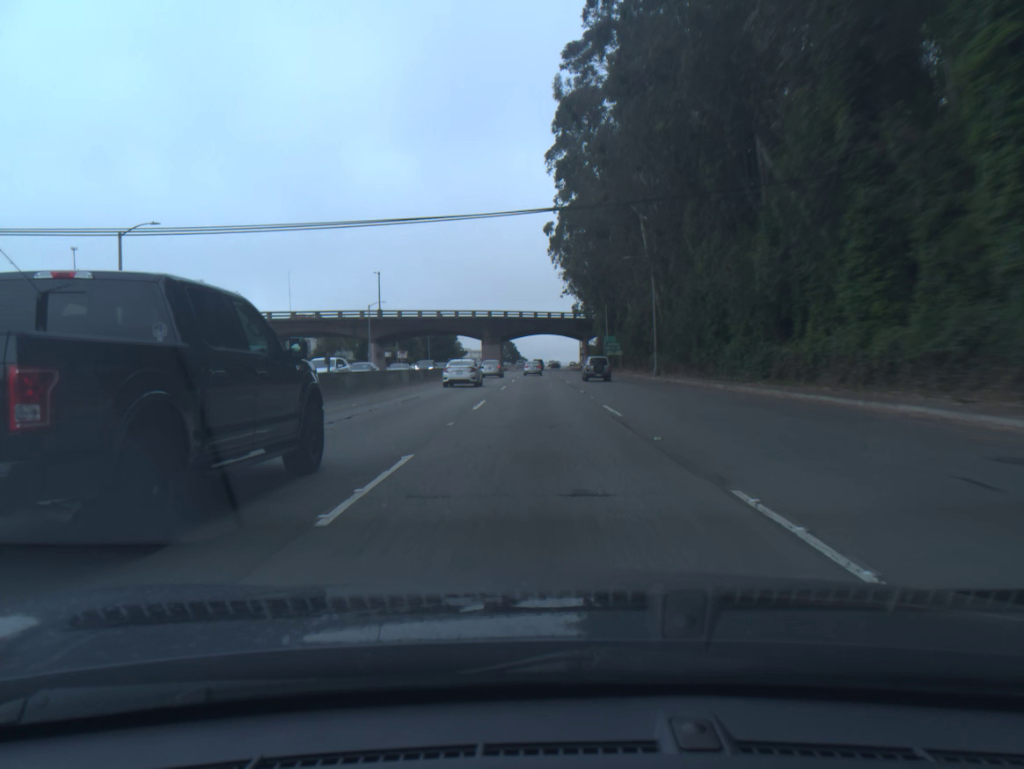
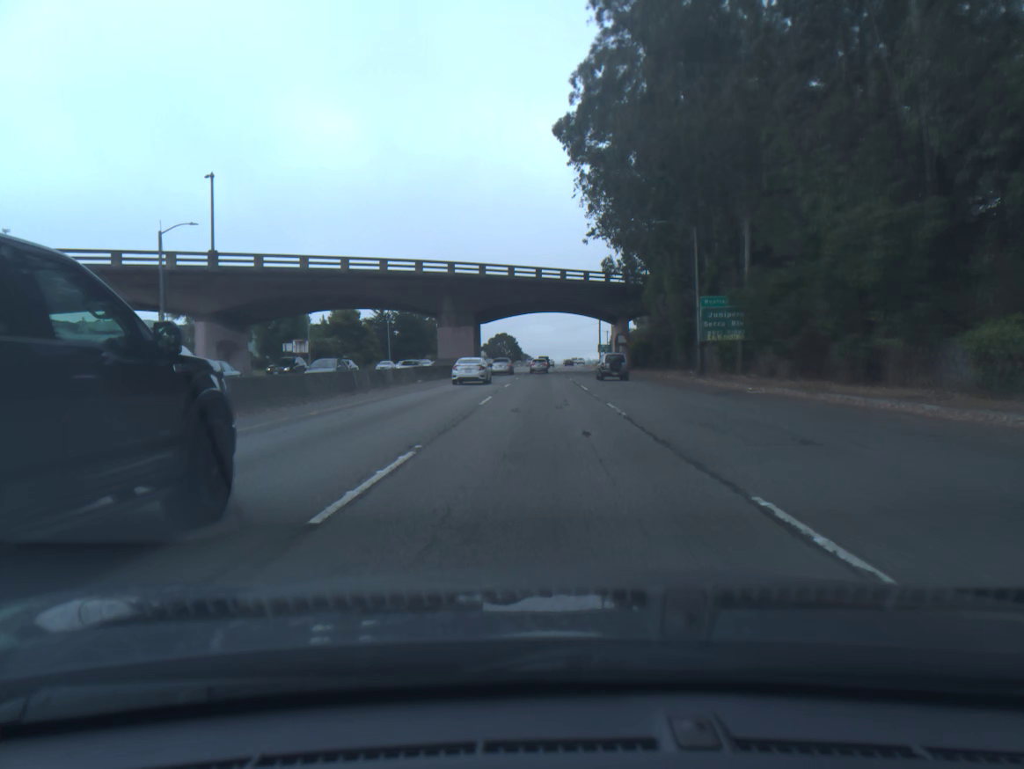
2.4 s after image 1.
(-0.3, +58.7) m; 0°
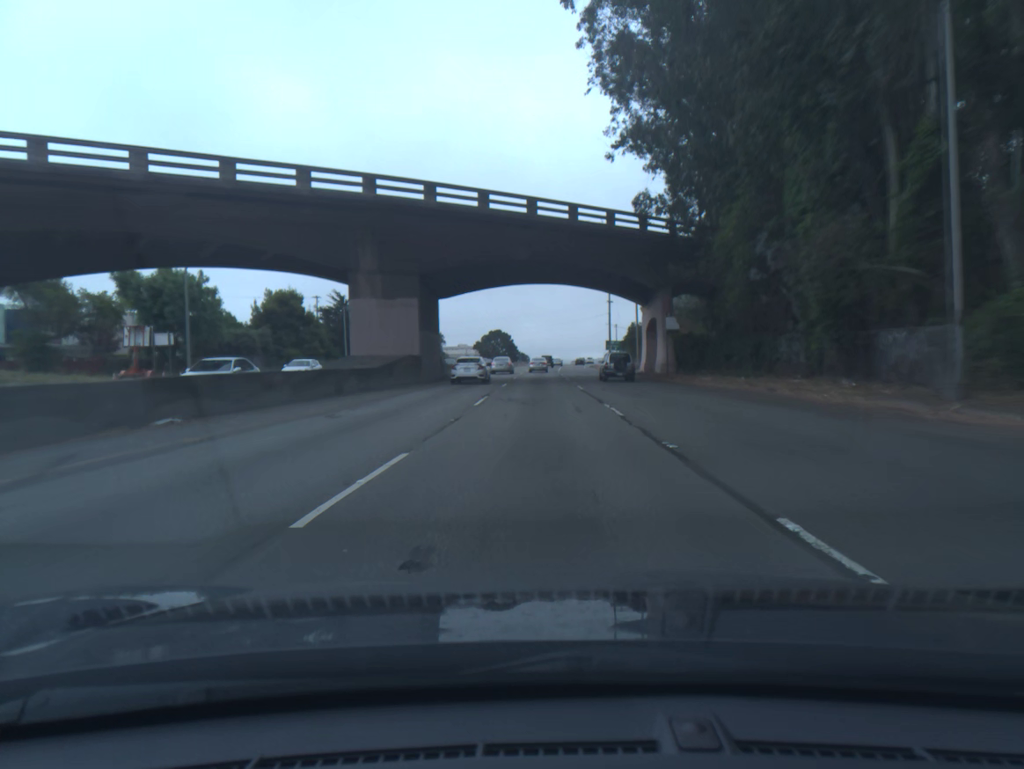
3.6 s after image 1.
(0.0, +30.2) m; 0°
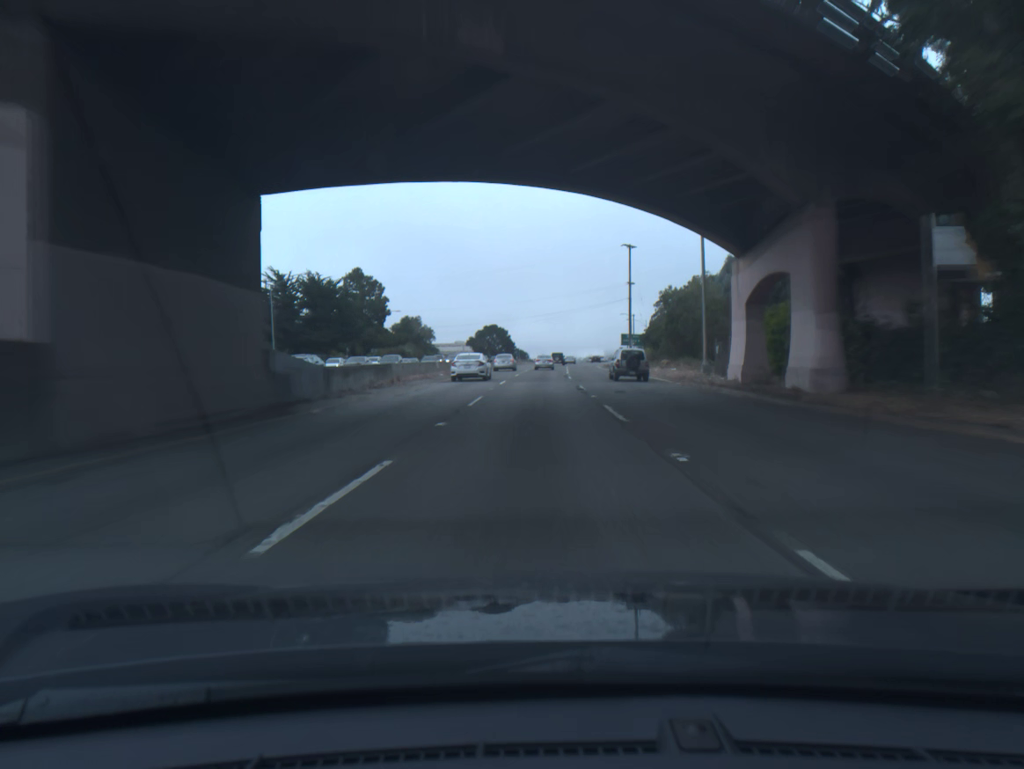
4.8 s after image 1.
(-0.1, +30.5) m; 0°
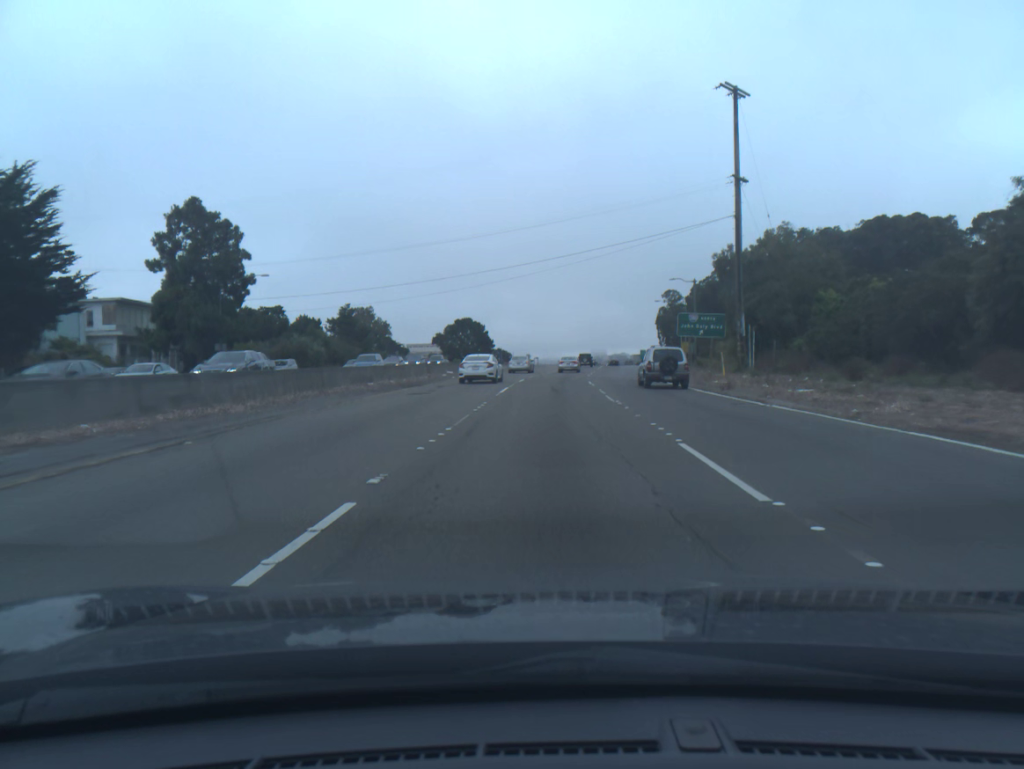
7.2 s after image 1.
(+0.2, +60.7) m; +1°
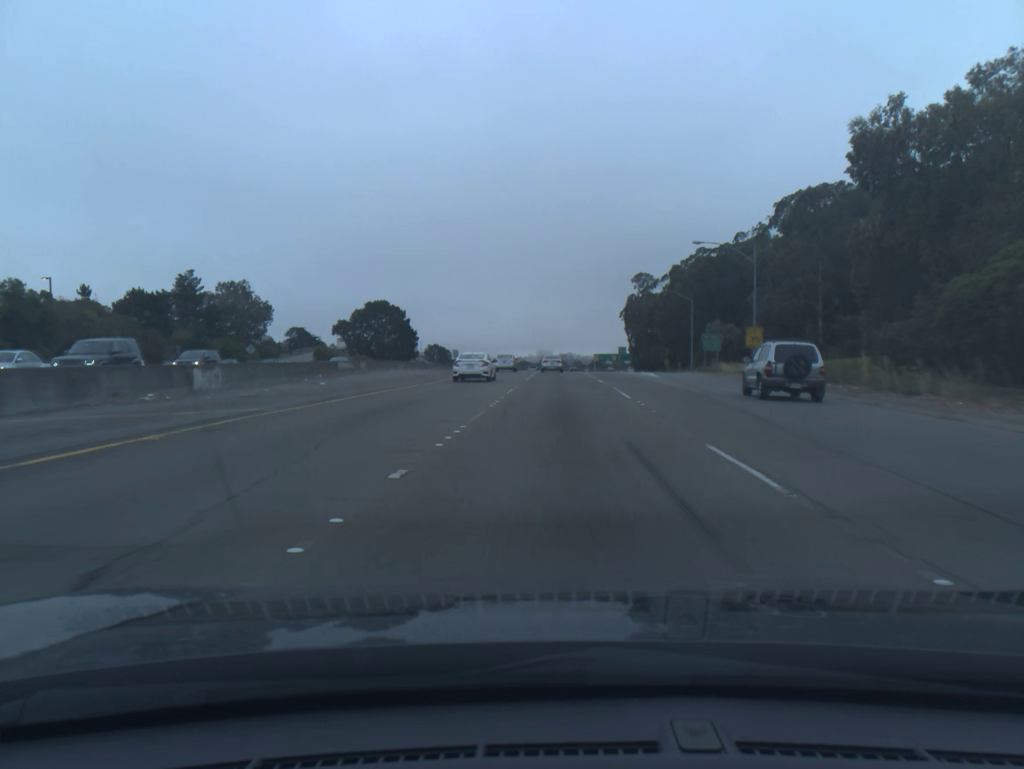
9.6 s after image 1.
(+1.7, +60.1) m; +4°
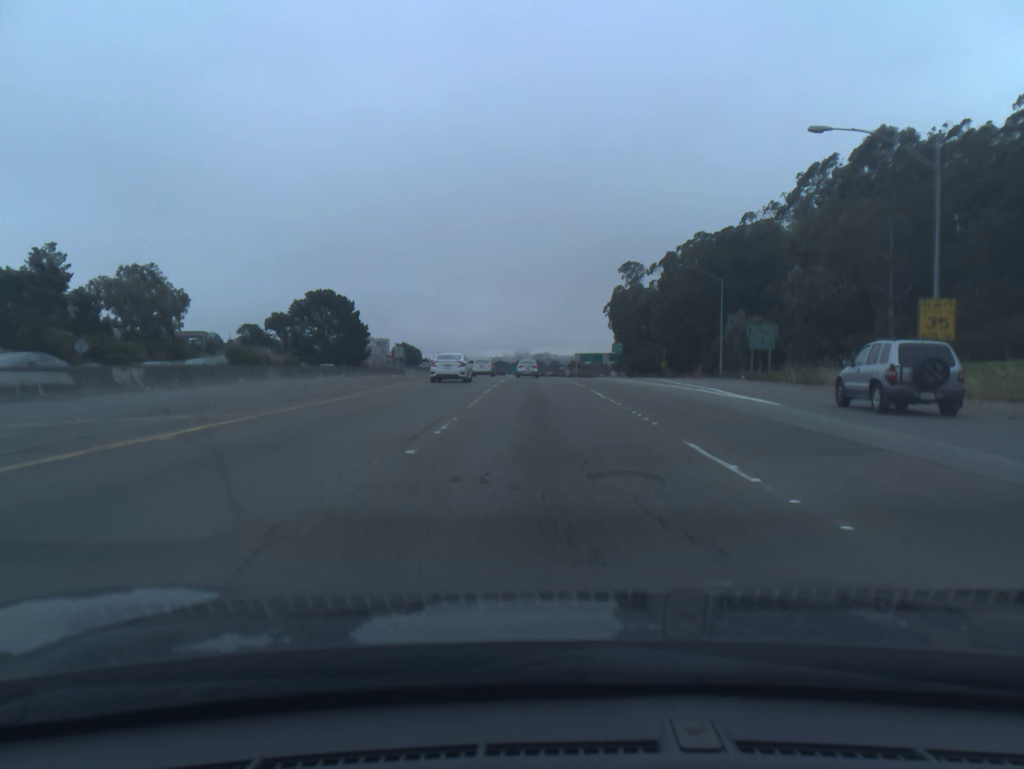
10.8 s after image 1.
(+0.5, +29.9) m; +2°
